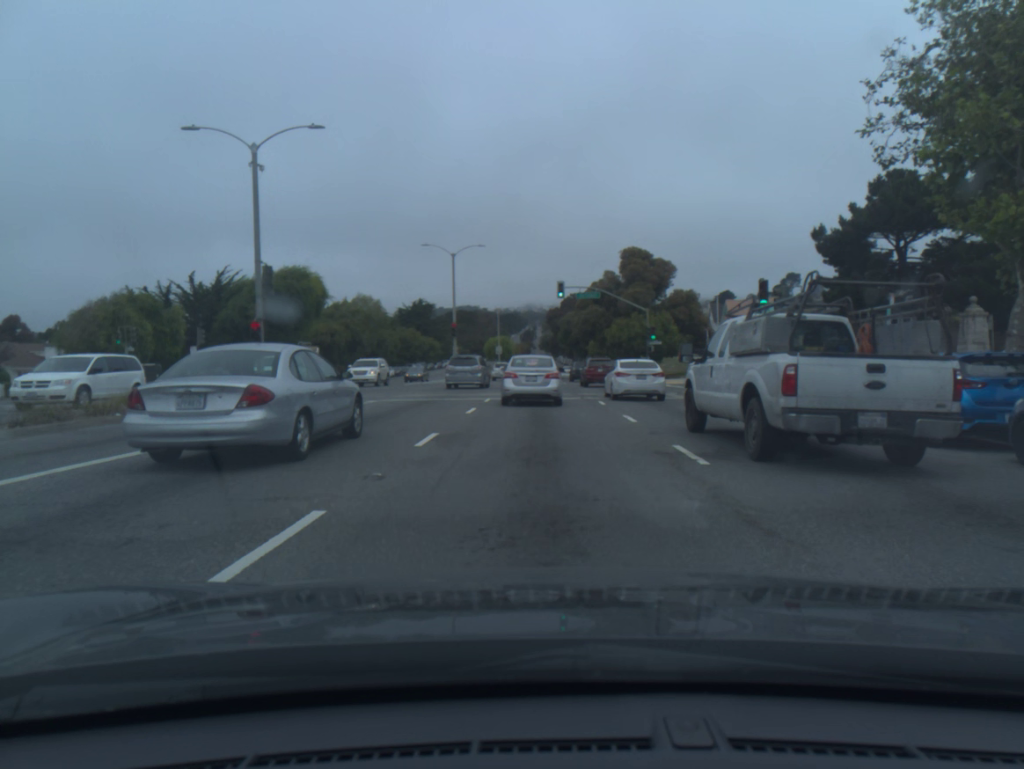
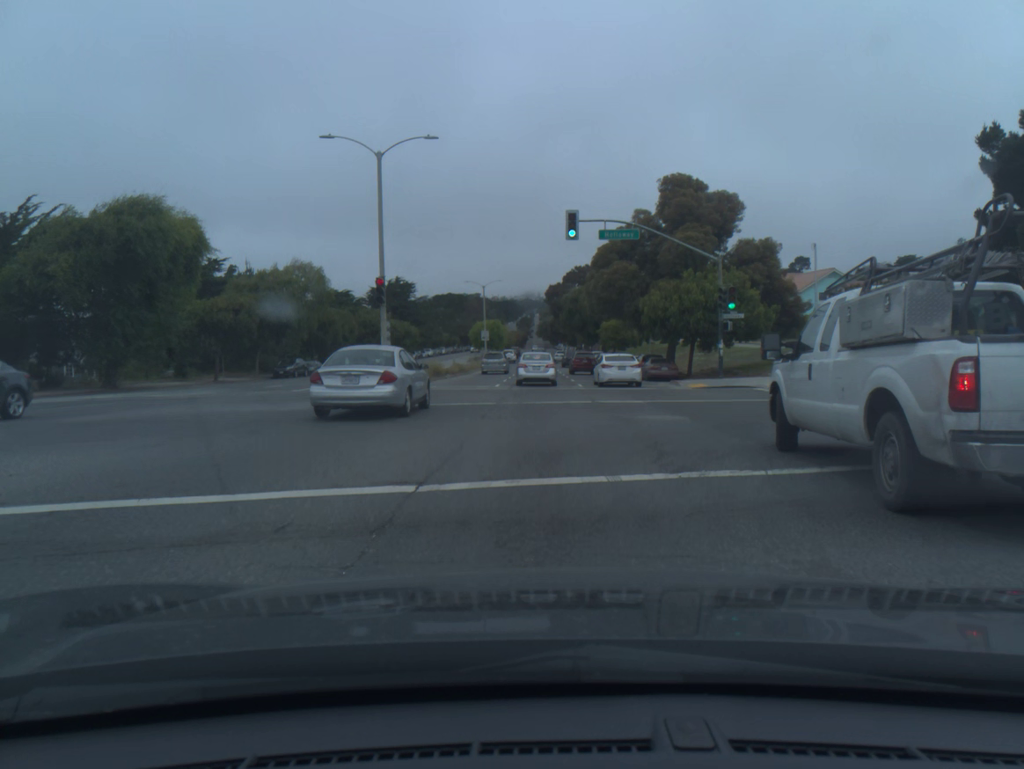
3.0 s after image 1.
(+0.1, +24.5) m; 0°
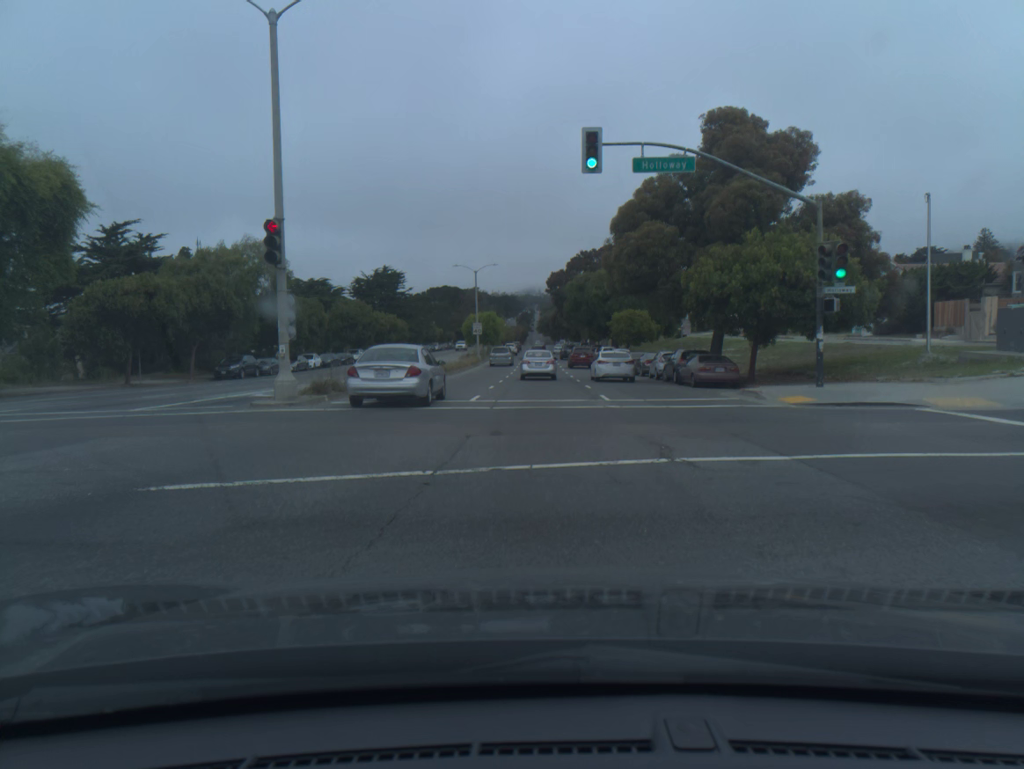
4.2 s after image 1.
(0.0, +12.4) m; 0°
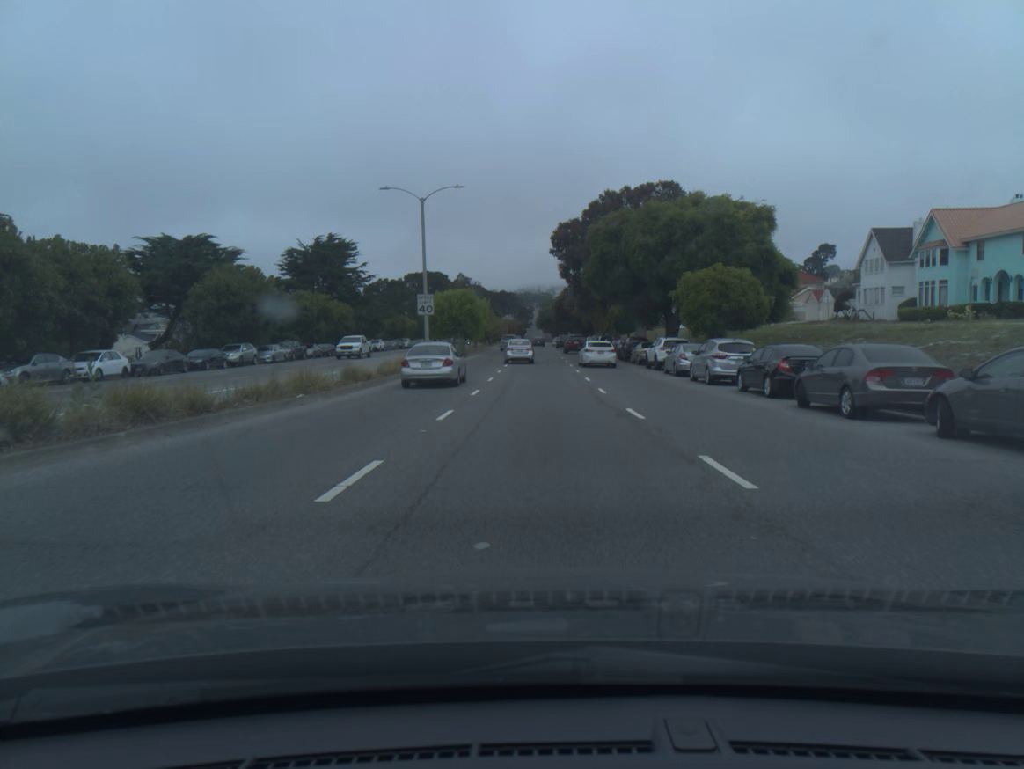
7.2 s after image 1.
(-0.1, +36.3) m; 0°
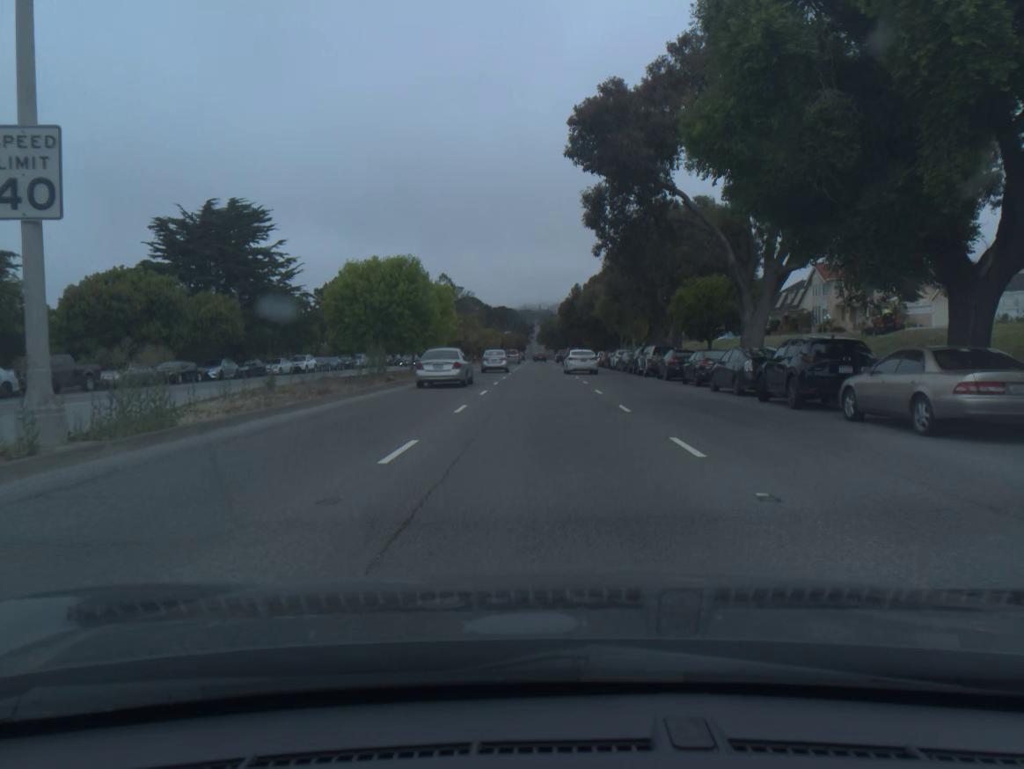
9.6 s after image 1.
(0.0, +33.9) m; 0°
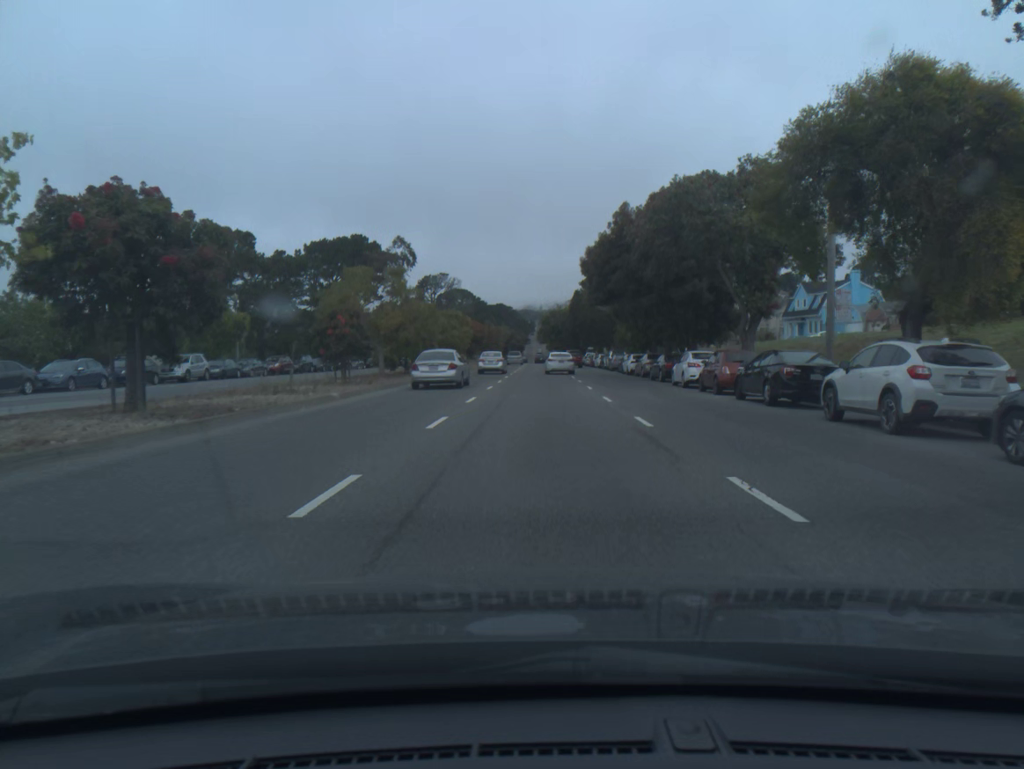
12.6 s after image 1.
(0.0, +46.9) m; 0°
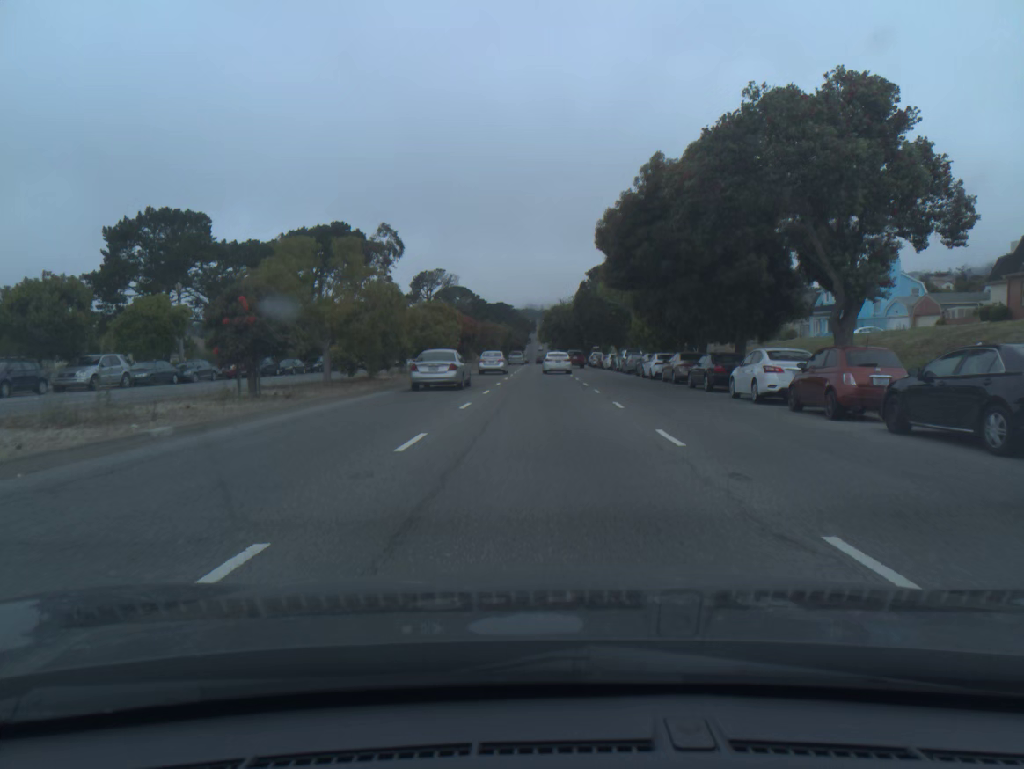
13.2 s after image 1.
(0.0, +10.0) m; 0°
